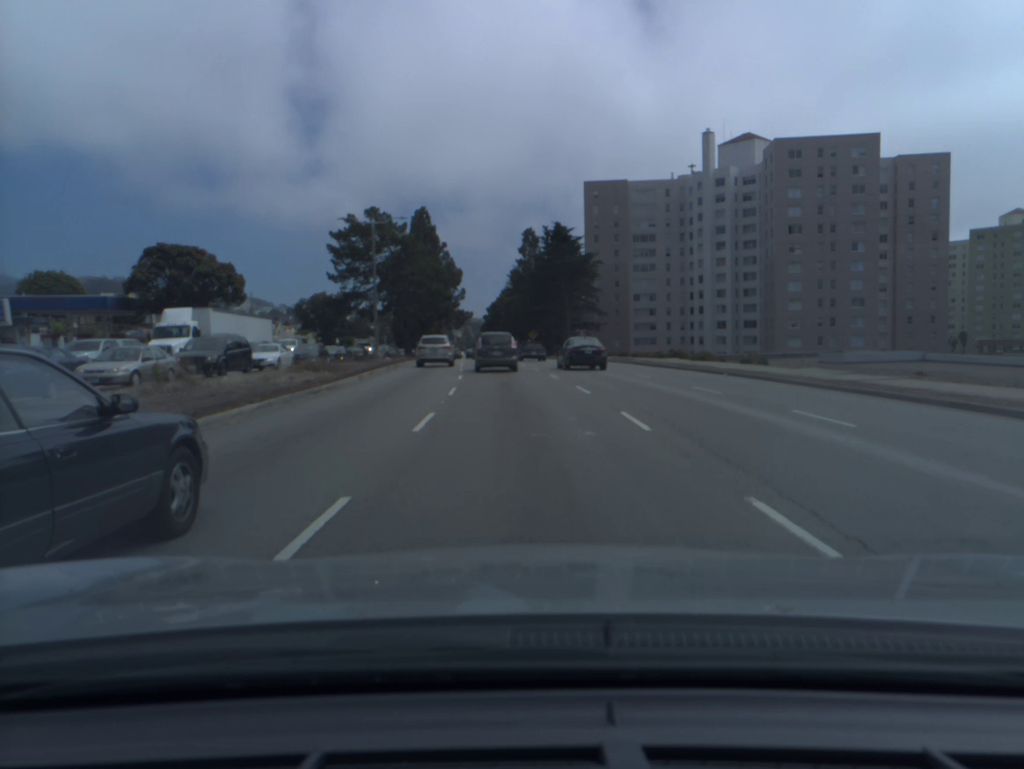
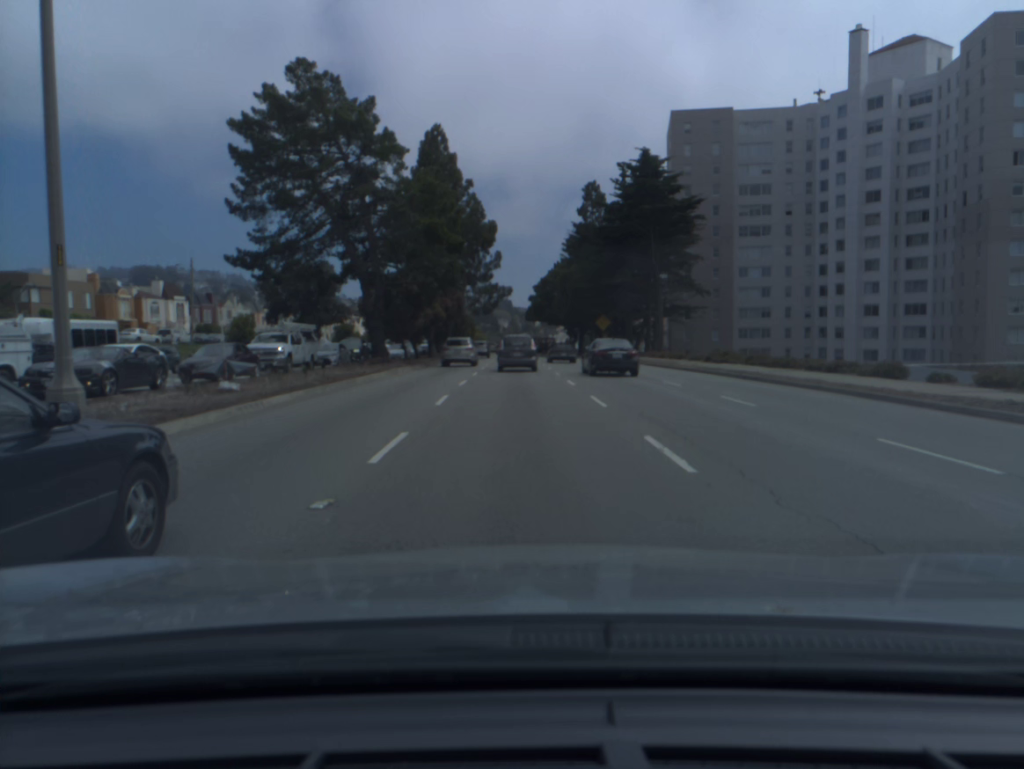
(-1.5, +39.9) m; -3°
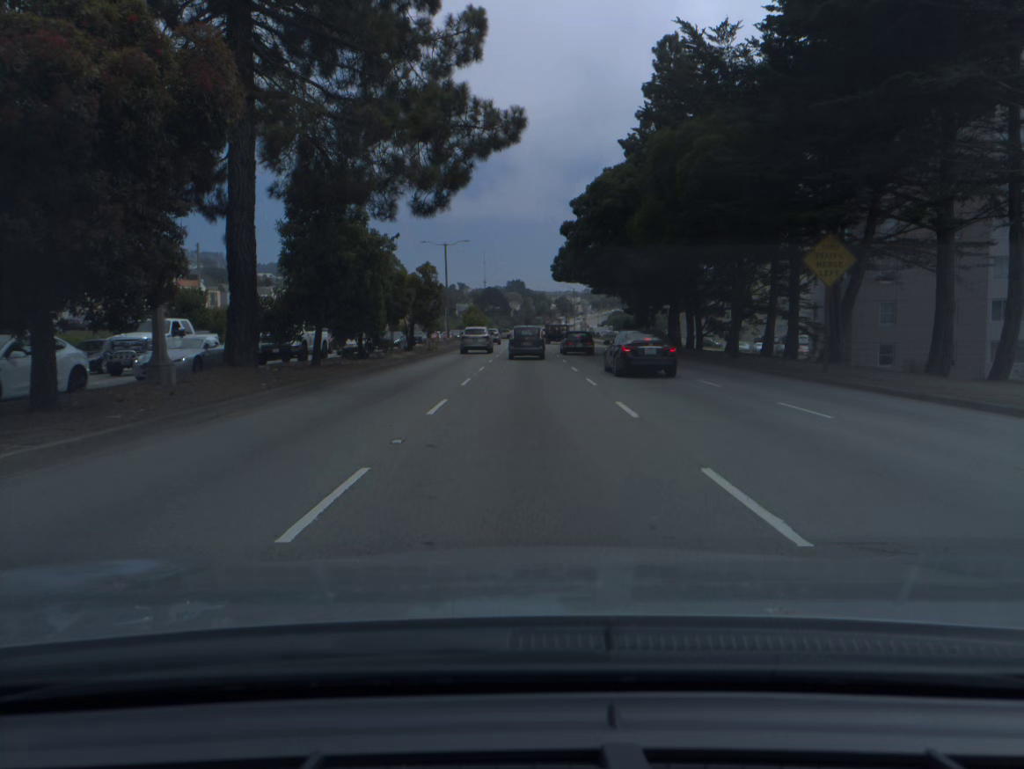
(-0.8, +55.0) m; -1°
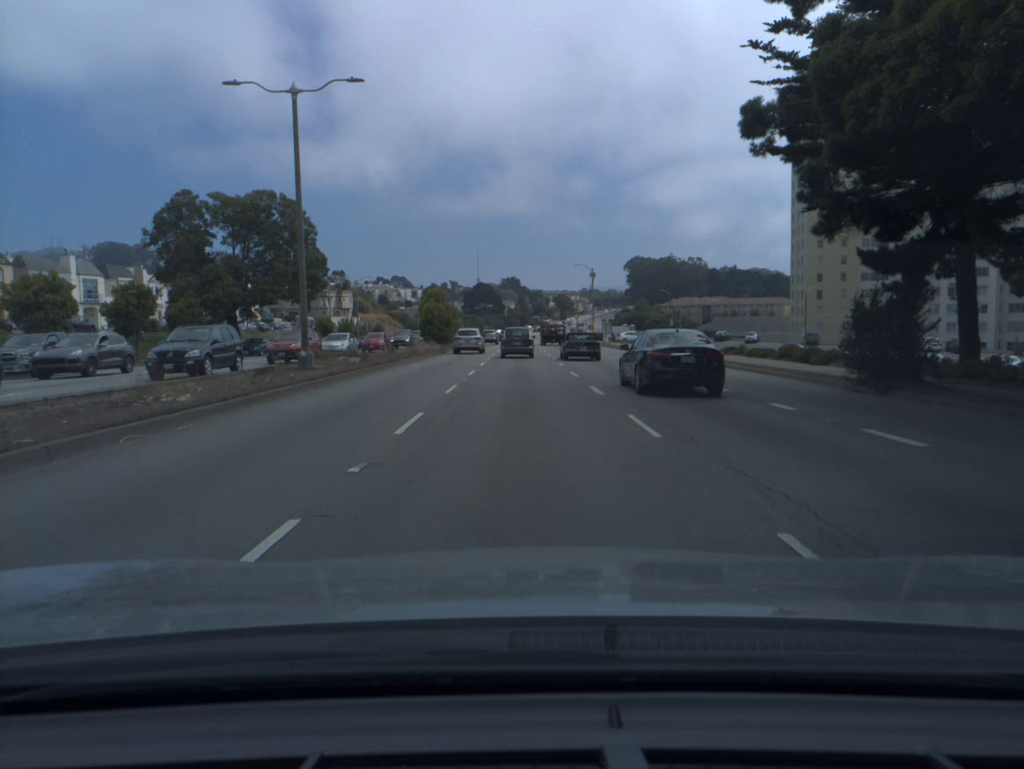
(+0.2, +46.7) m; 0°
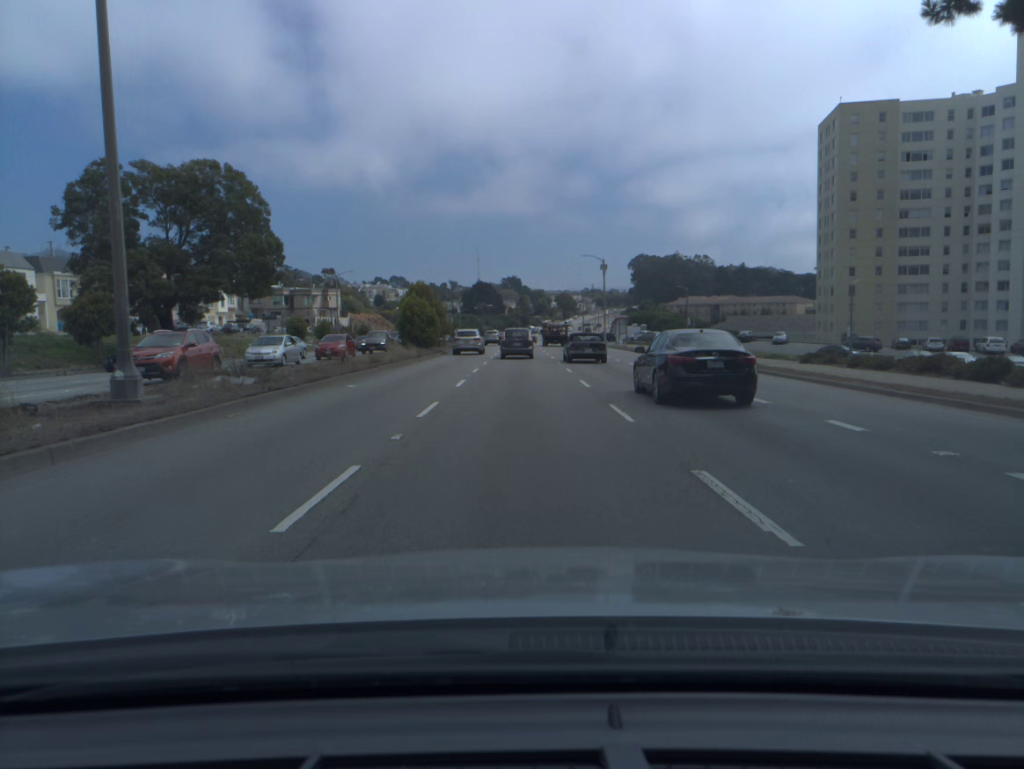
(0.0, +12.1) m; 0°
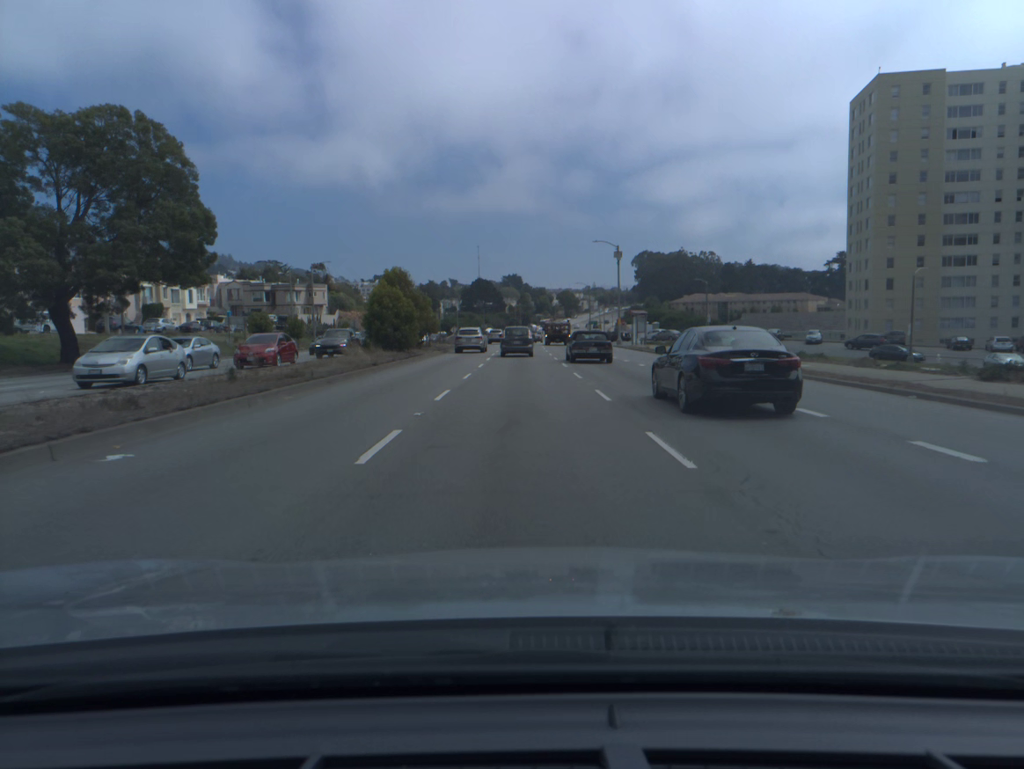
(0.0, +12.2) m; 0°
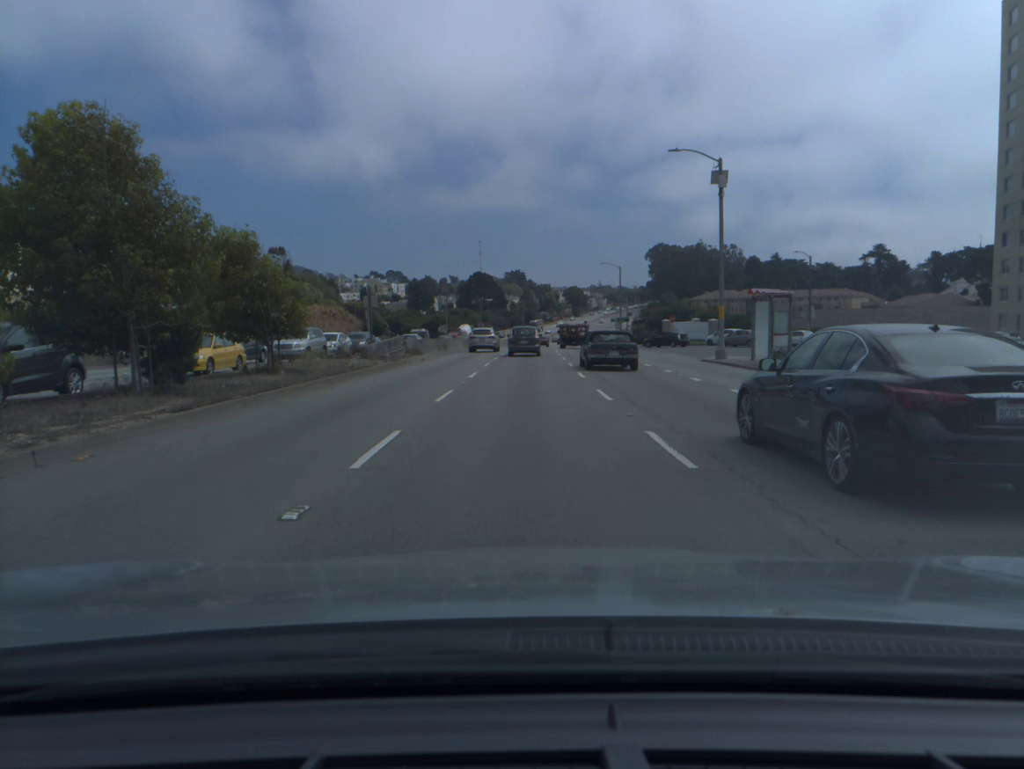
(0.0, +36.9) m; 0°
